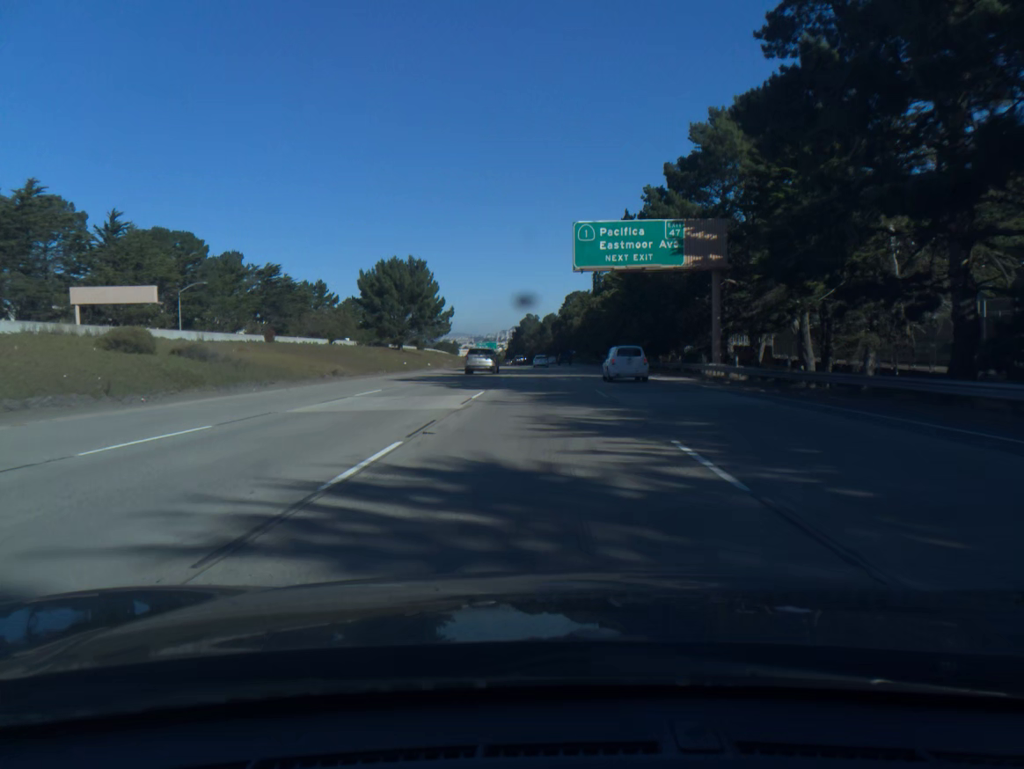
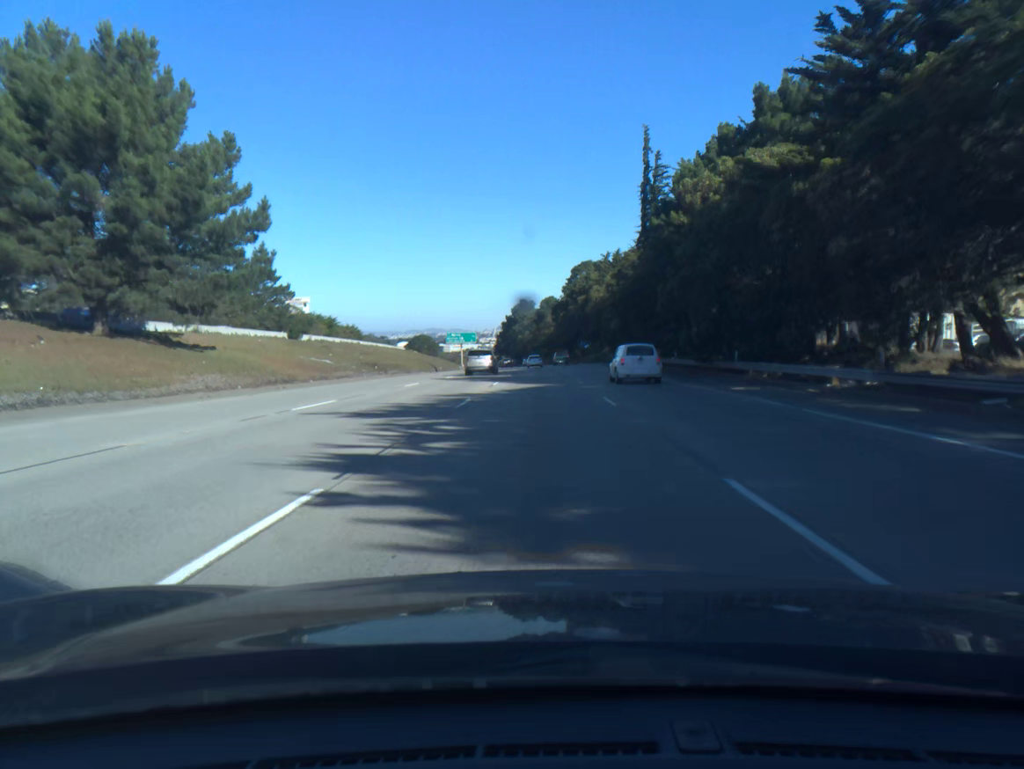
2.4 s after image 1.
(+0.1, +76.8) m; 0°
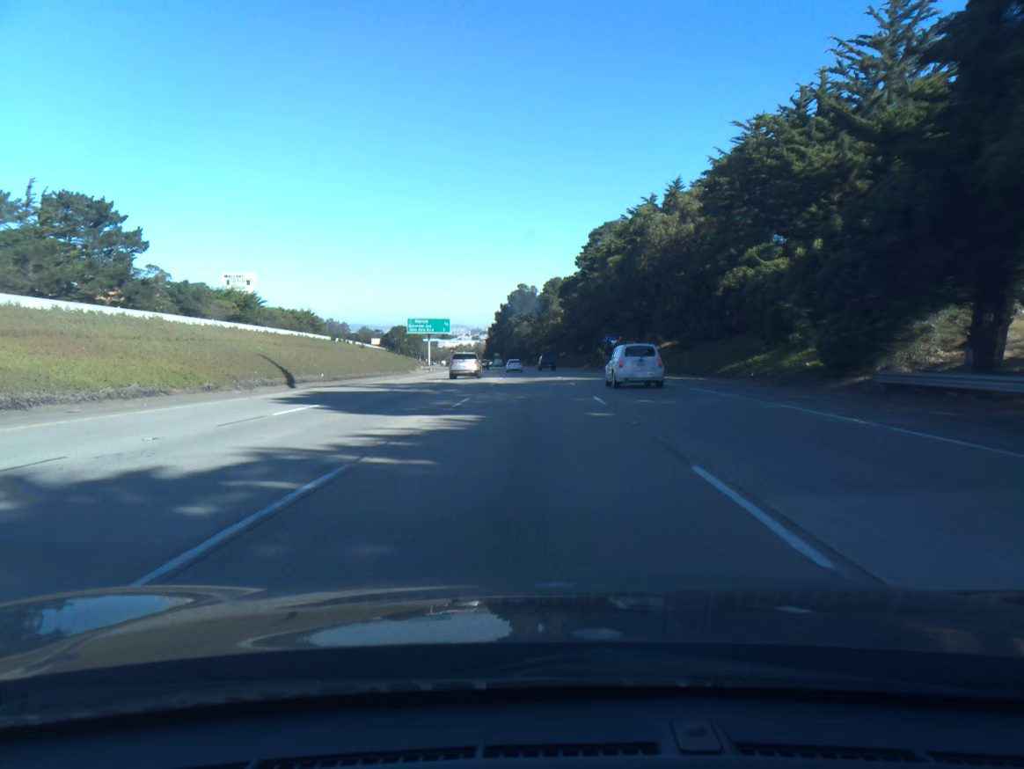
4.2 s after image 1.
(0.0, +57.6) m; 0°
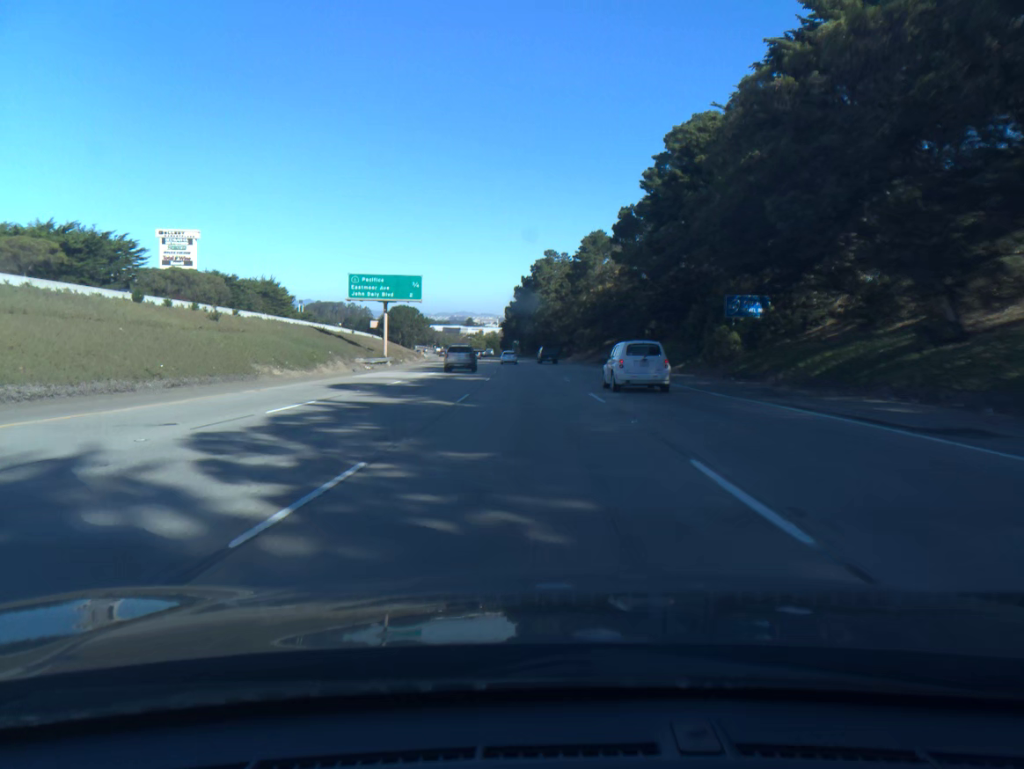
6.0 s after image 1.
(-0.8, +57.7) m; -2°
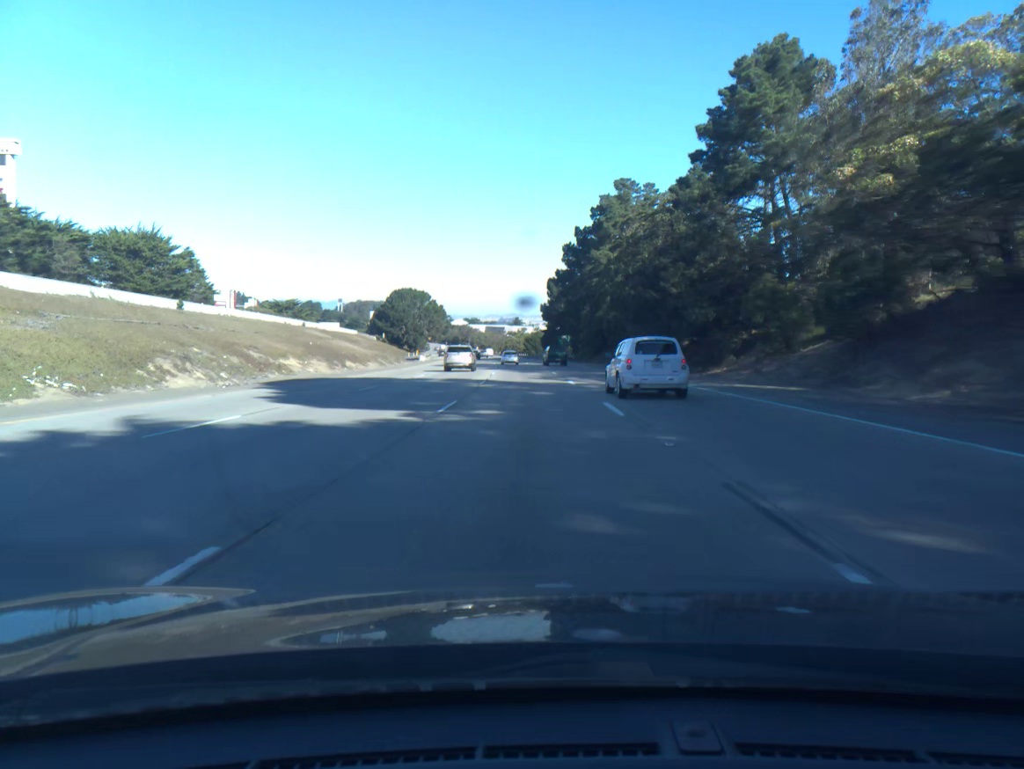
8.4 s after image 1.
(-2.4, +77.3) m; -4°
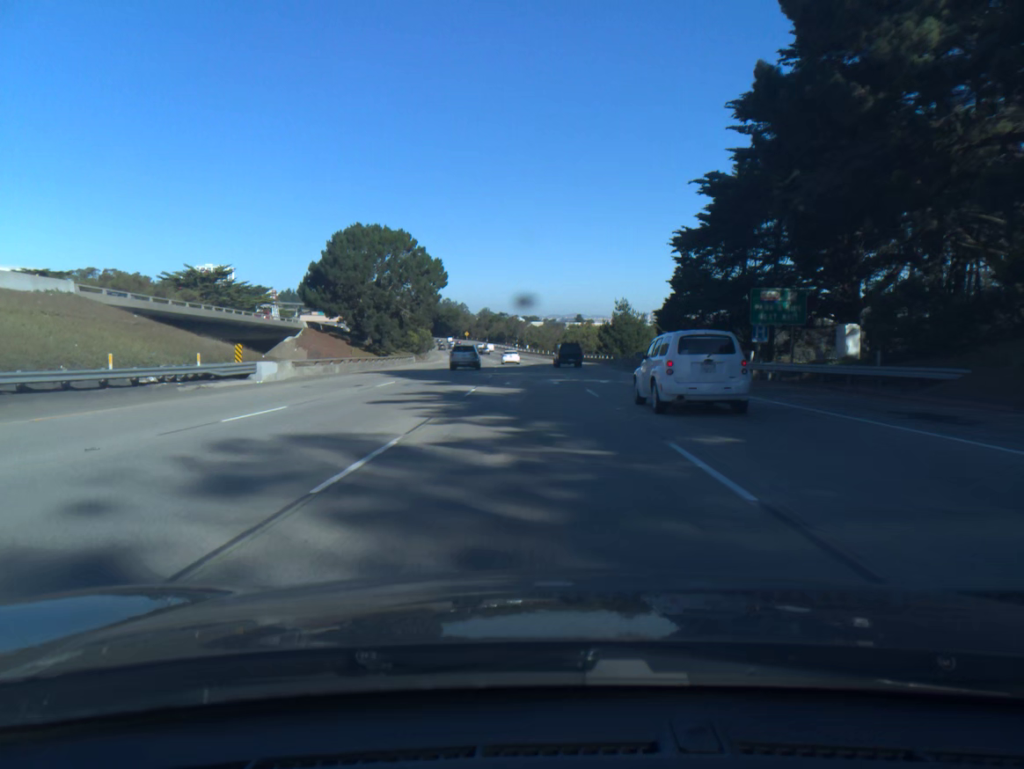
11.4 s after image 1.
(-4.0, +96.6) m; -5°
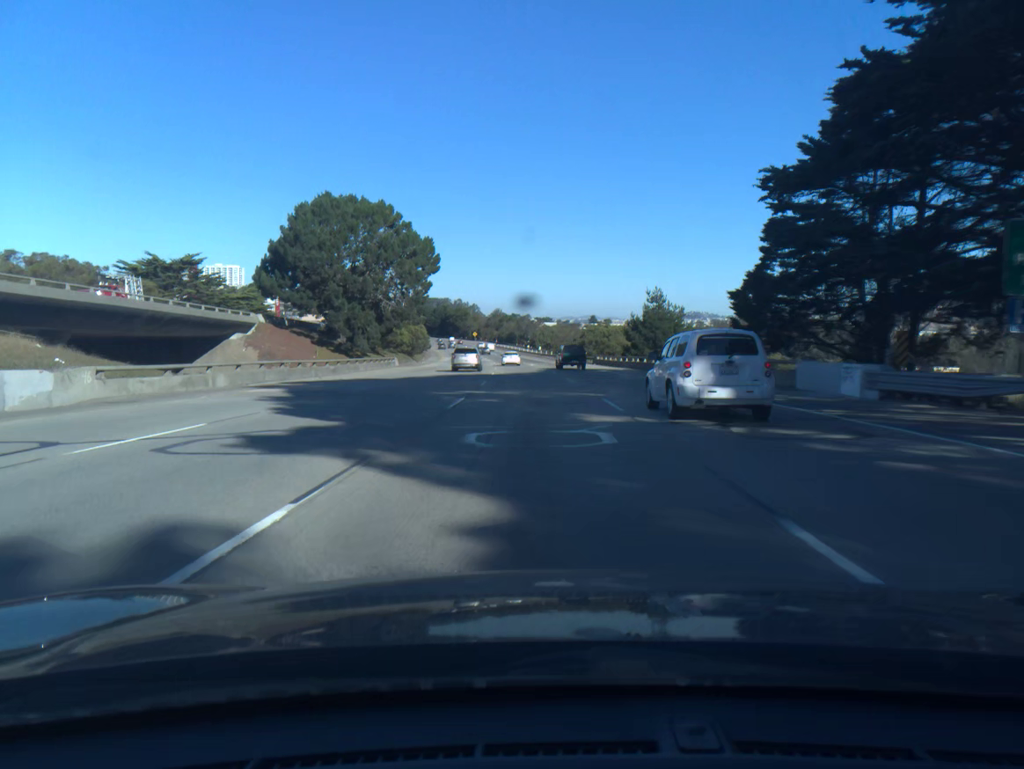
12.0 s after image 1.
(-0.1, +19.3) m; -1°
